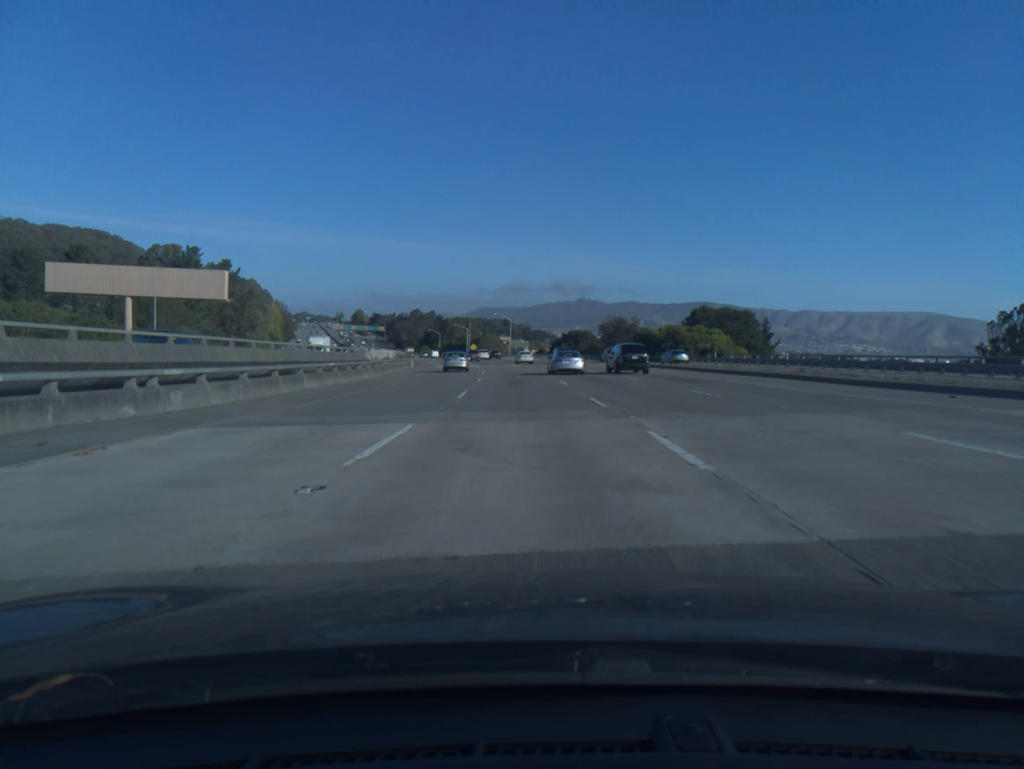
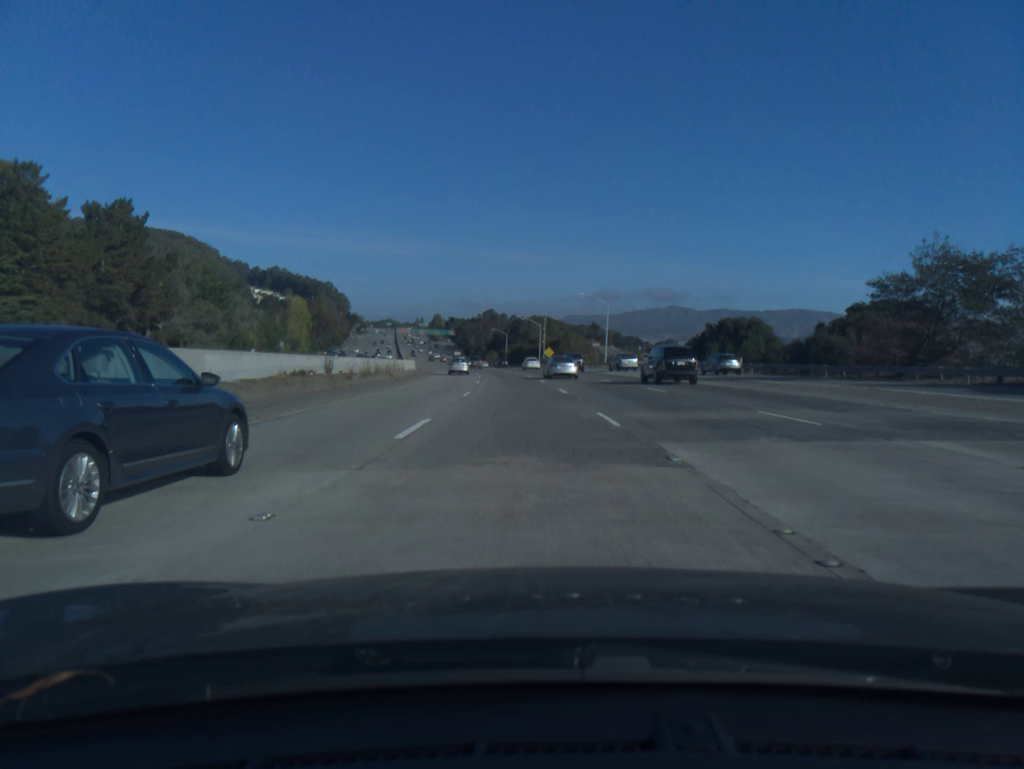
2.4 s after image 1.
(-4.0, +75.4) m; -6°
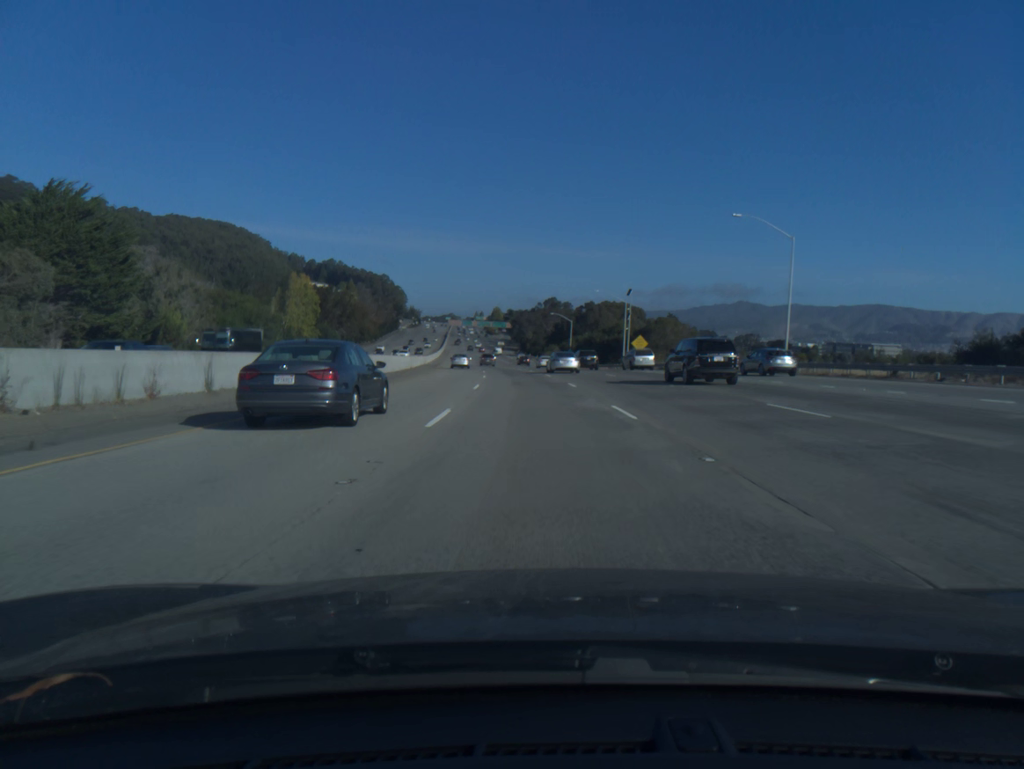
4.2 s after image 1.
(-2.6, +57.5) m; -5°
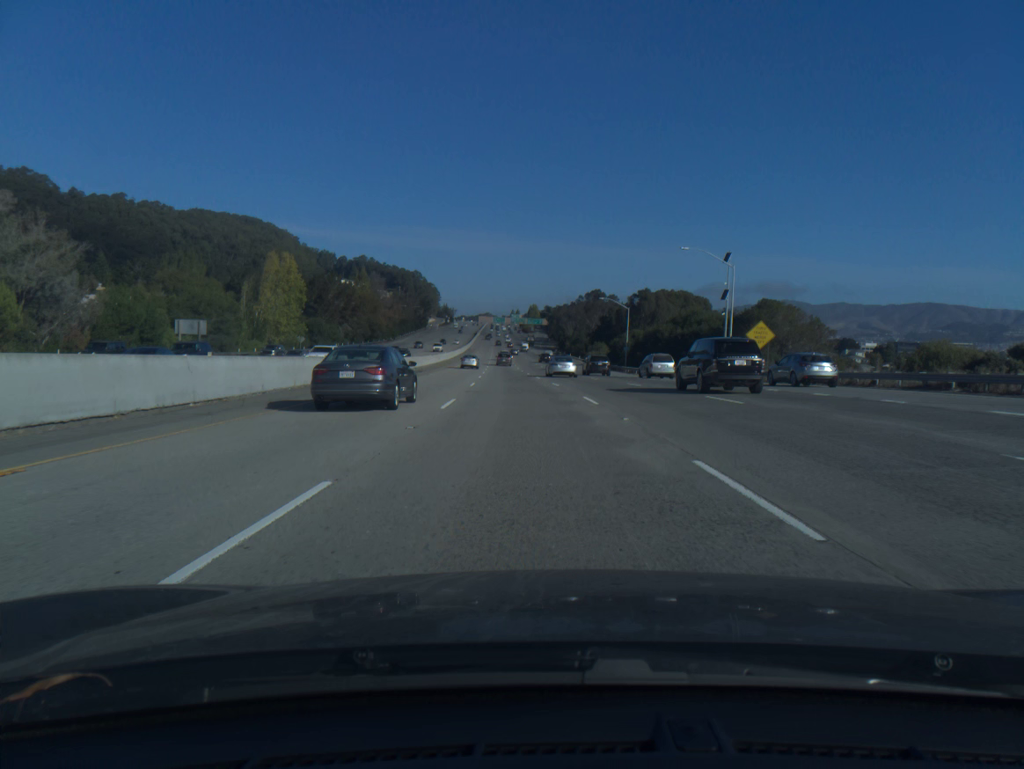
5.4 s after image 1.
(-0.9, +38.8) m; -3°
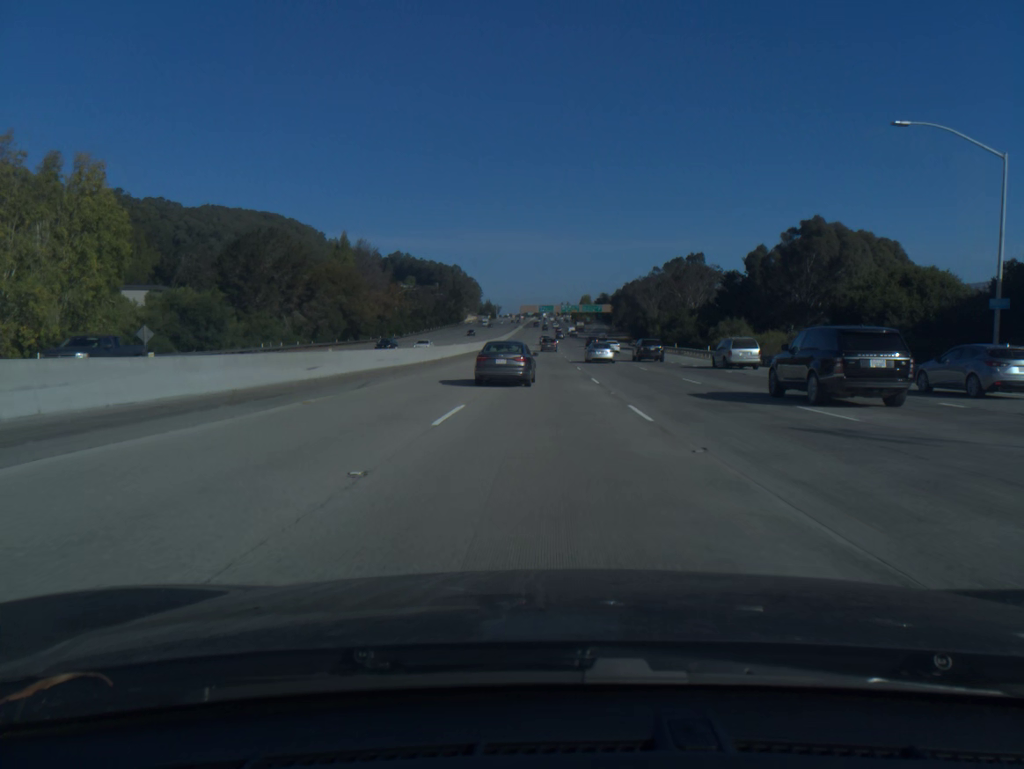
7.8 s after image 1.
(-3.6, +78.6) m; -4°
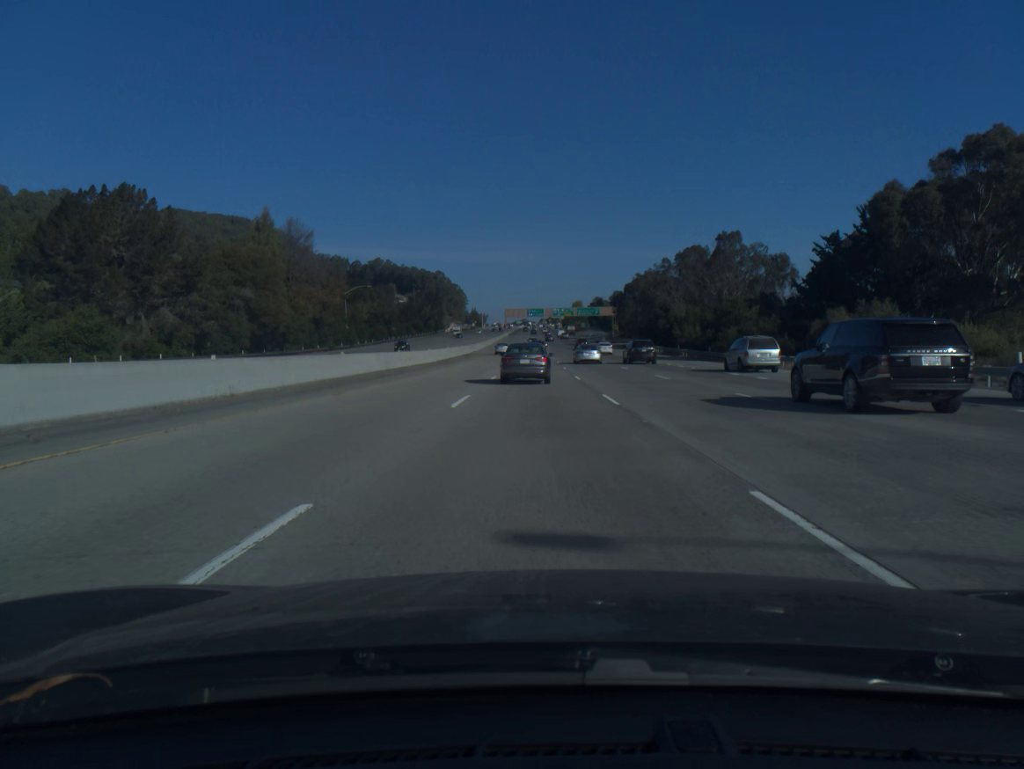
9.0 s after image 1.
(+0.3, +39.7) m; +1°
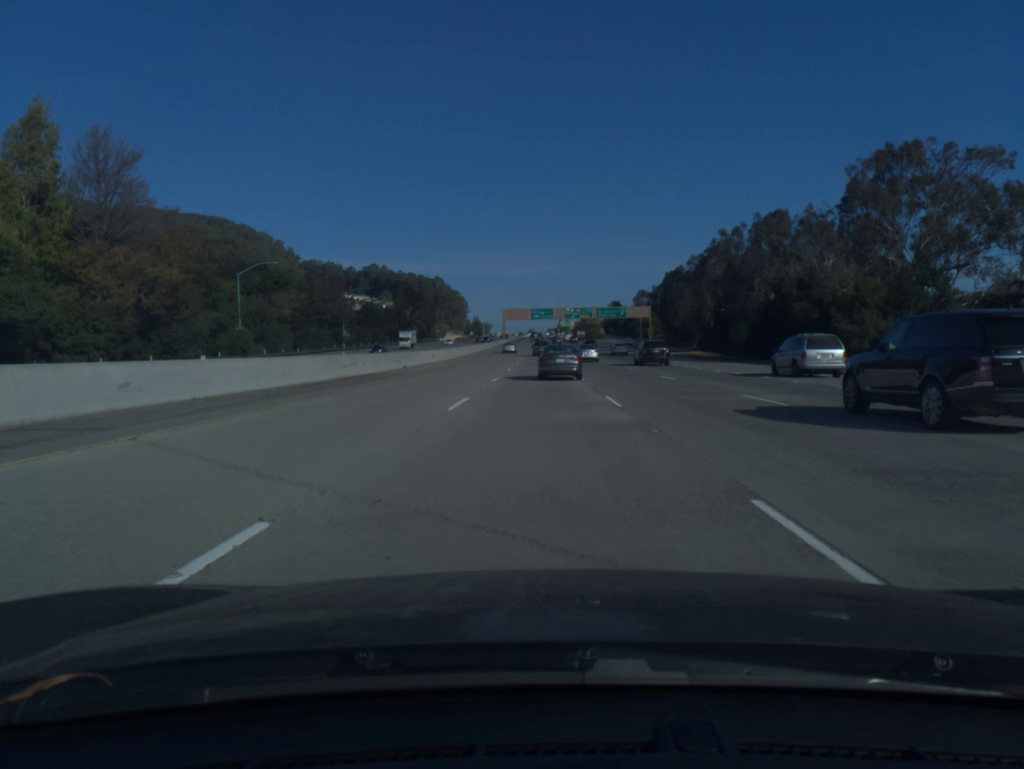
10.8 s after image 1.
(-0.2, +59.0) m; 0°
